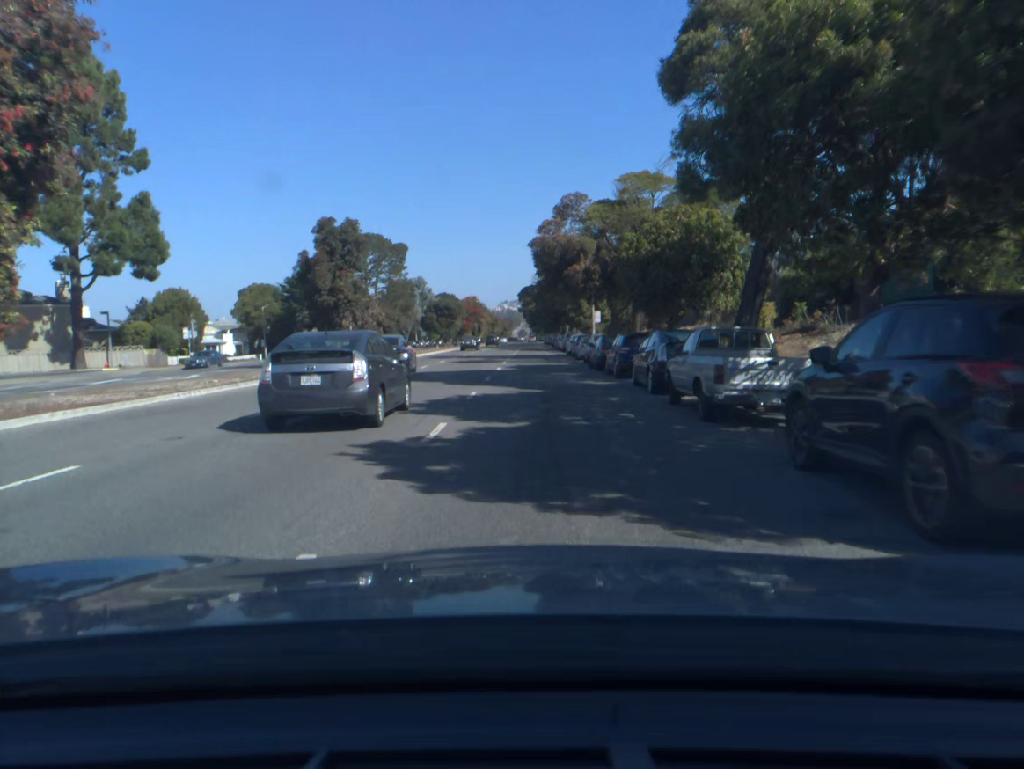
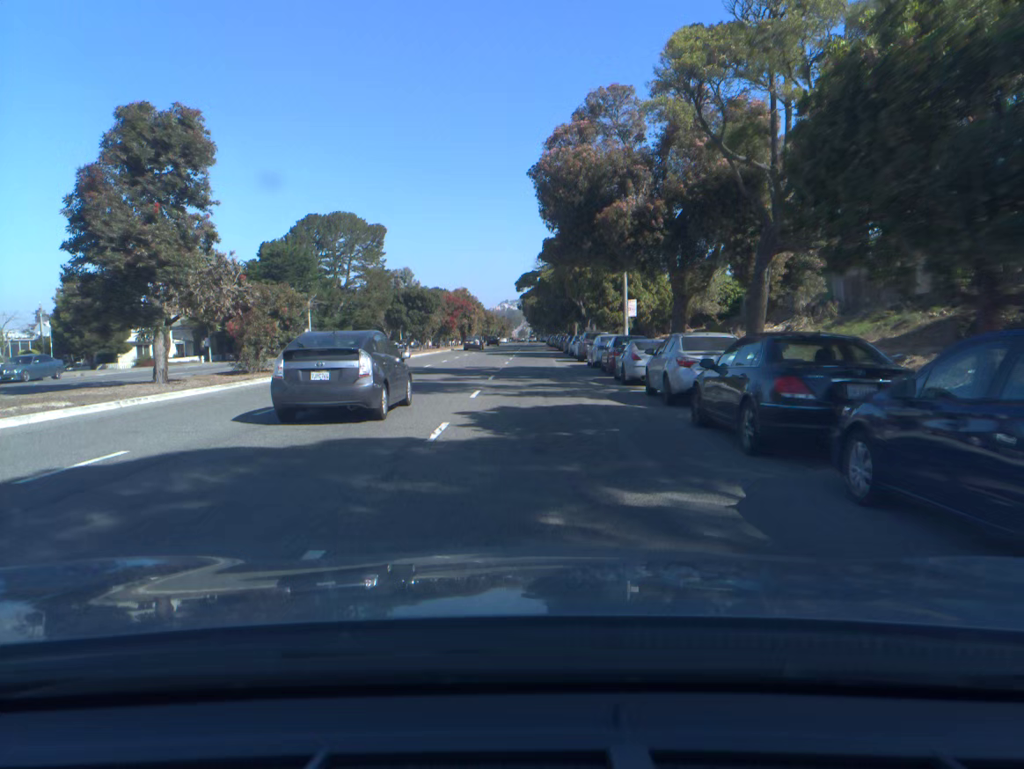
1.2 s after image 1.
(0.0, +21.3) m; 0°
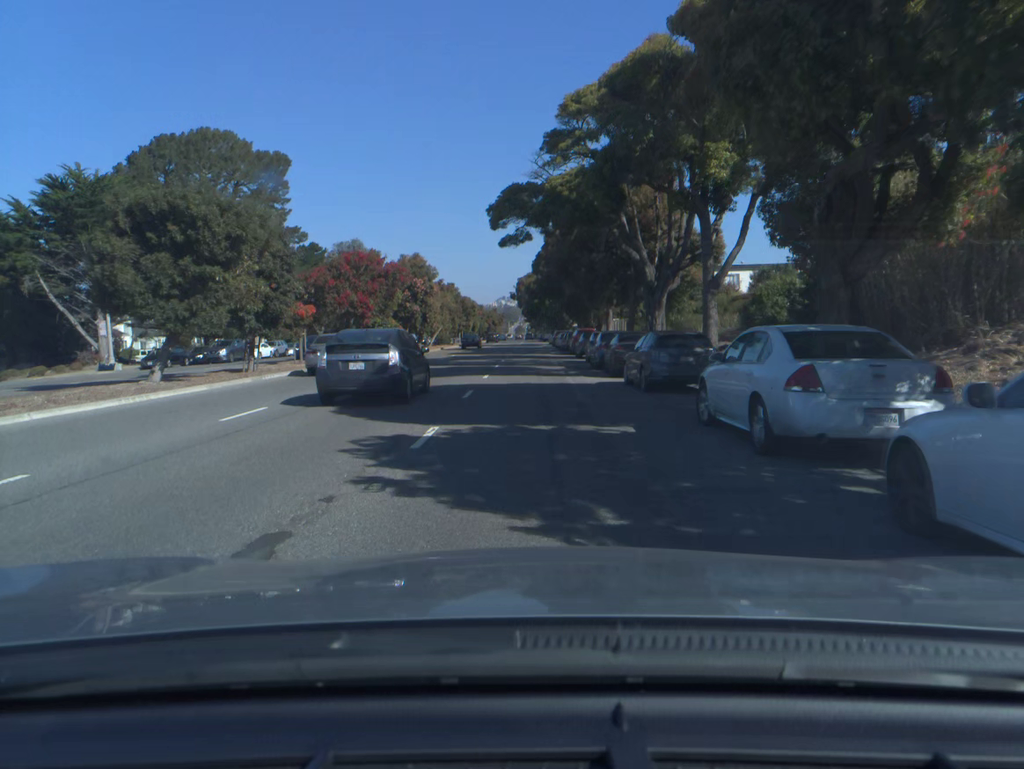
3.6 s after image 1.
(+0.2, +45.4) m; 0°
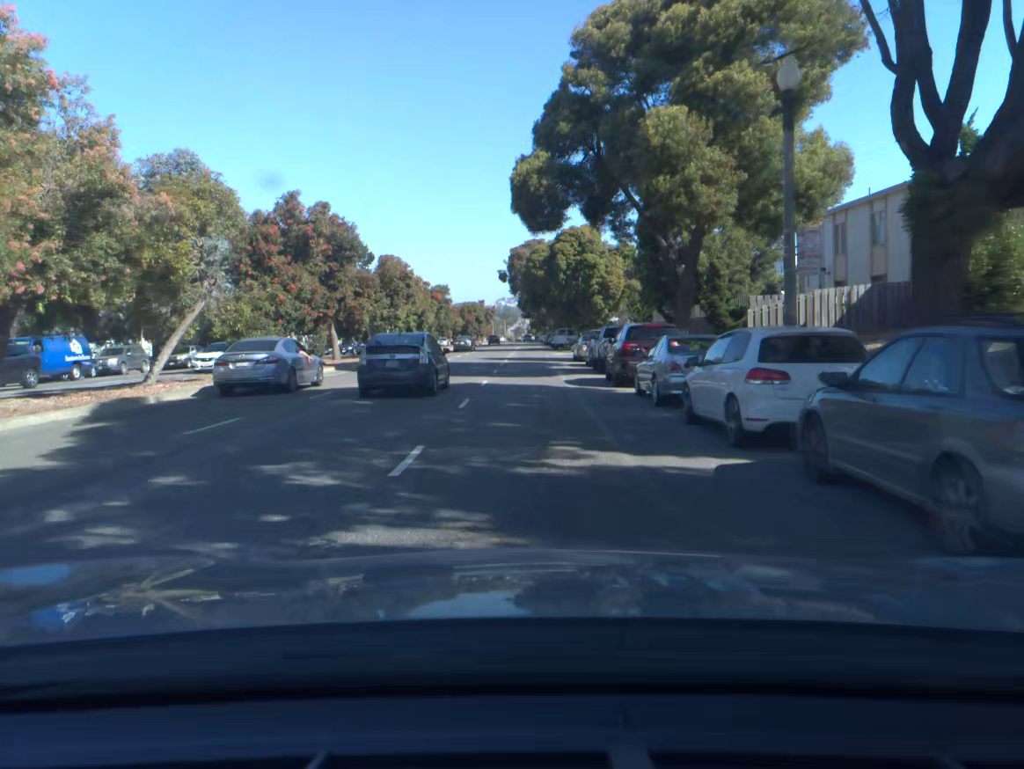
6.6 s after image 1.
(-0.1, +60.7) m; 0°
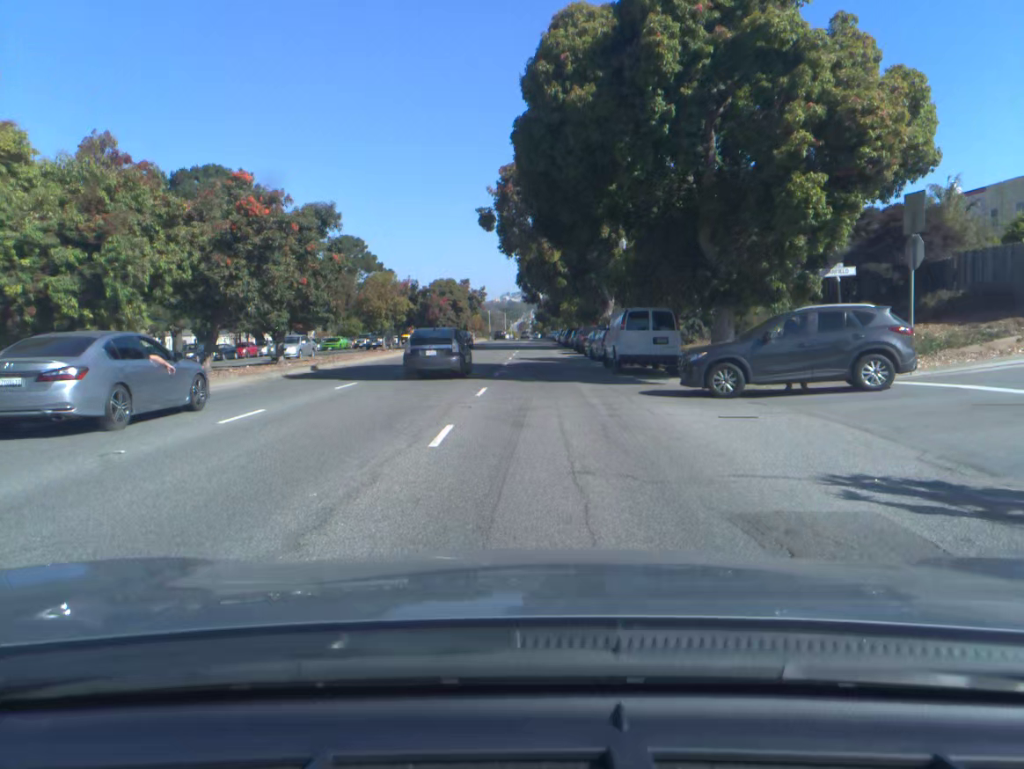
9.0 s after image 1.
(-0.2, +49.9) m; 0°
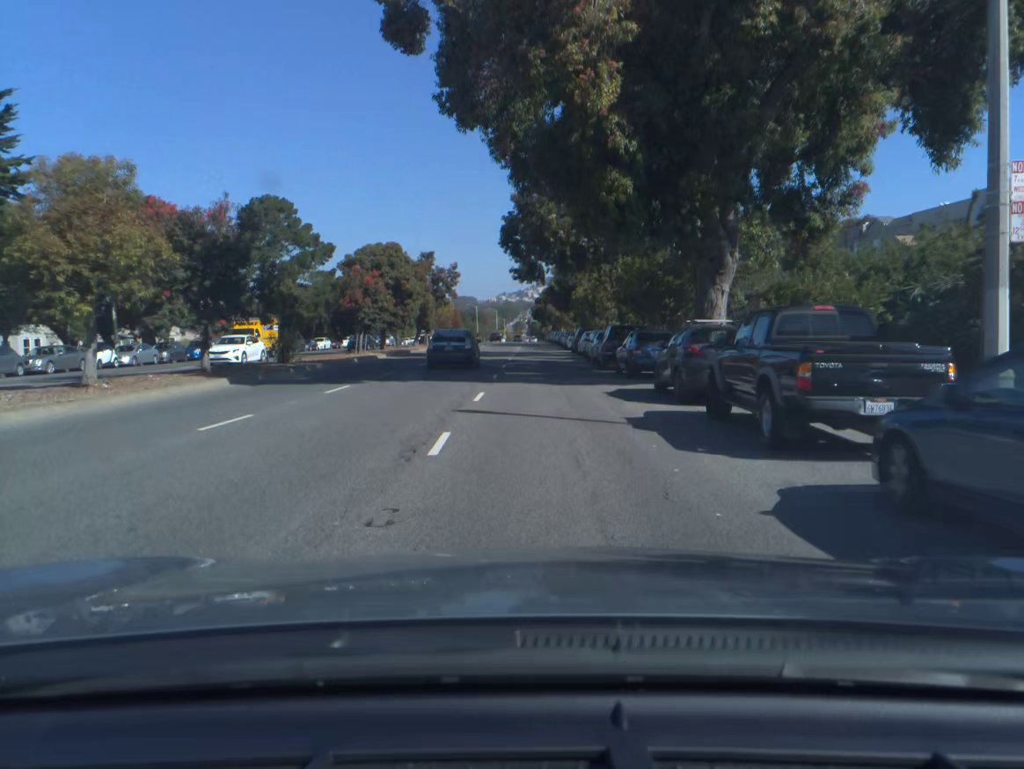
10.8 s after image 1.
(+0.1, +37.3) m; 0°
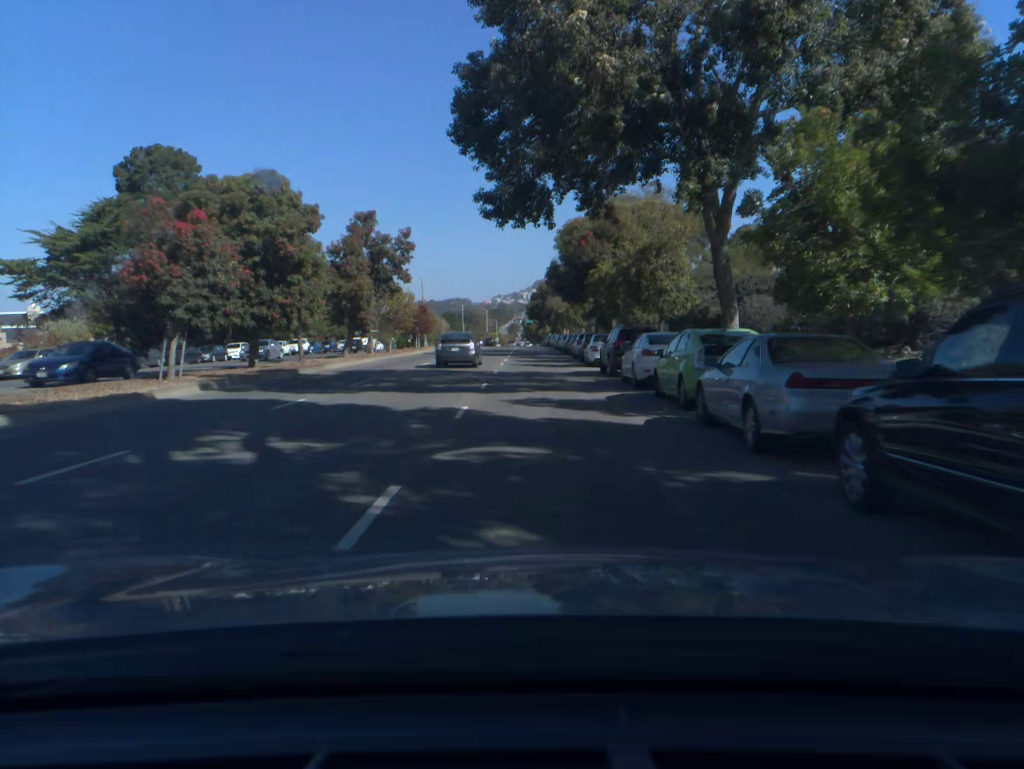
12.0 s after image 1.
(0.0, +25.5) m; 0°
